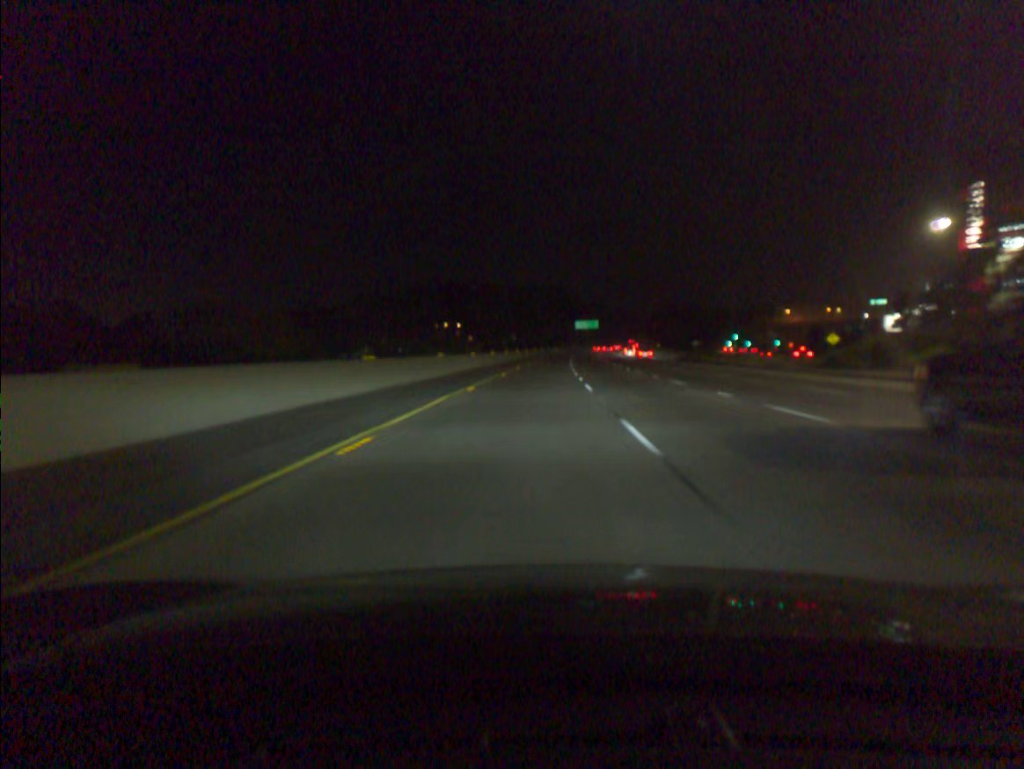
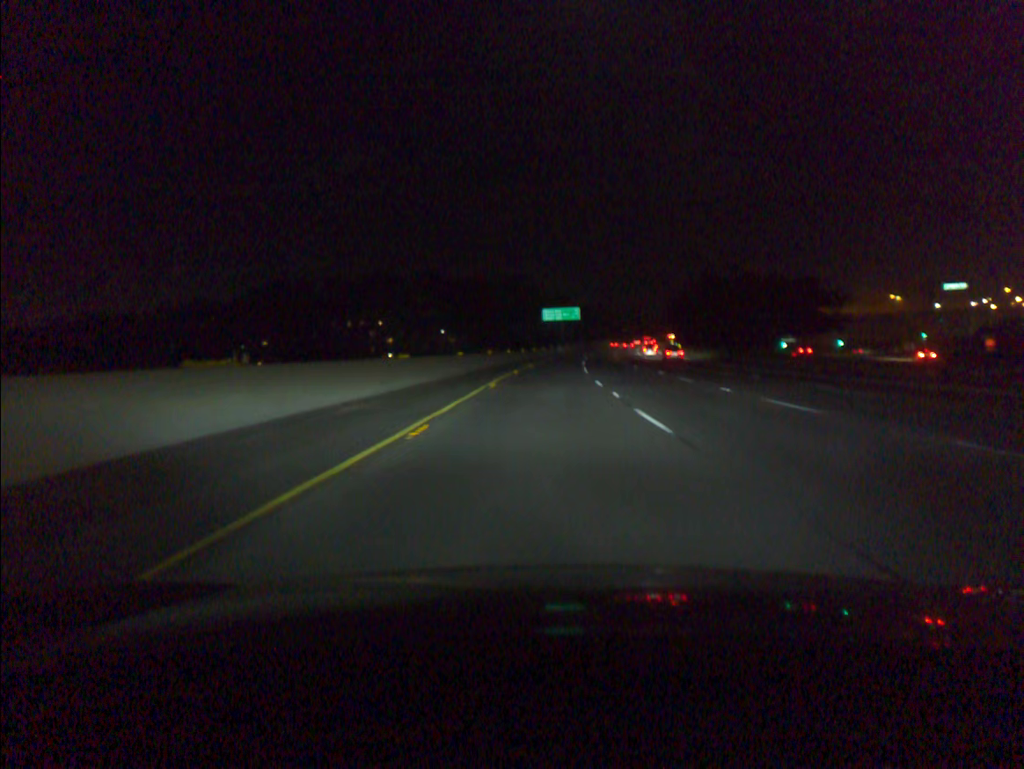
(+2.0, +100.4) m; +3°
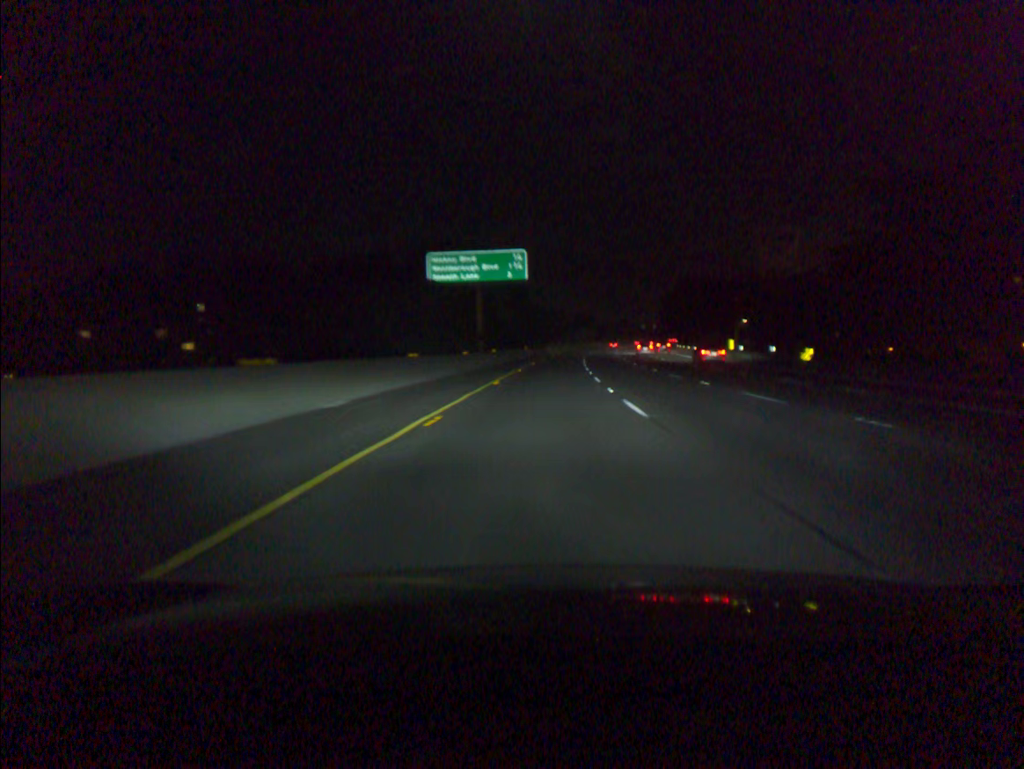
(+3.7, +100.3) m; +5°
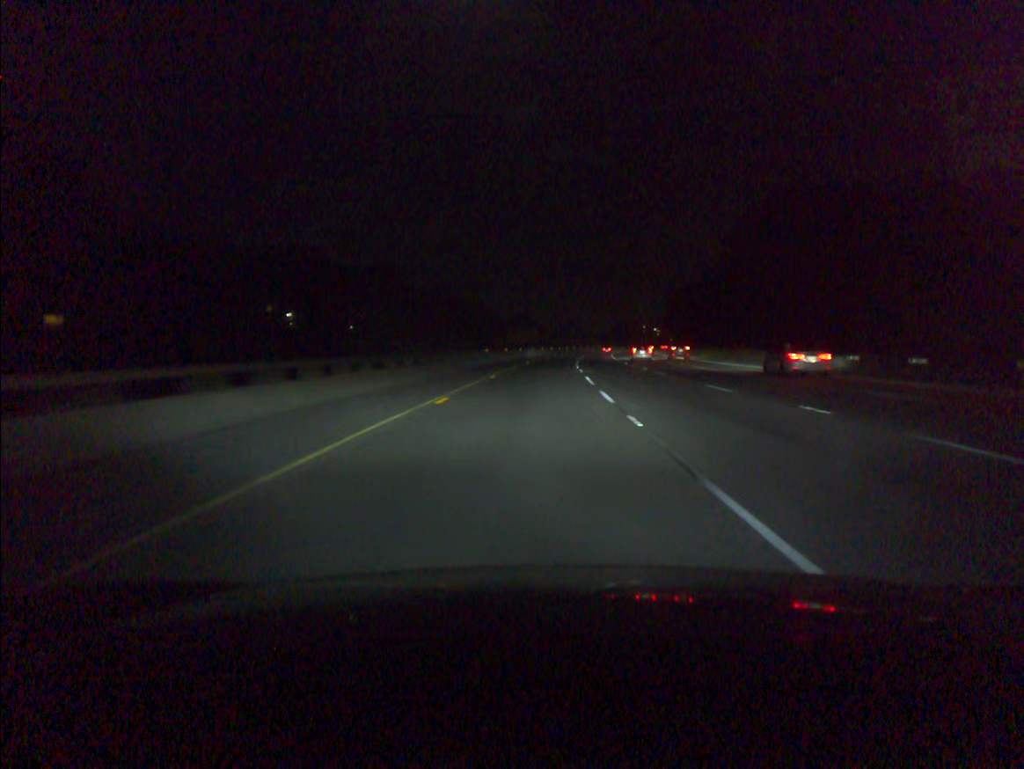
(+4.3, +99.9) m; +5°
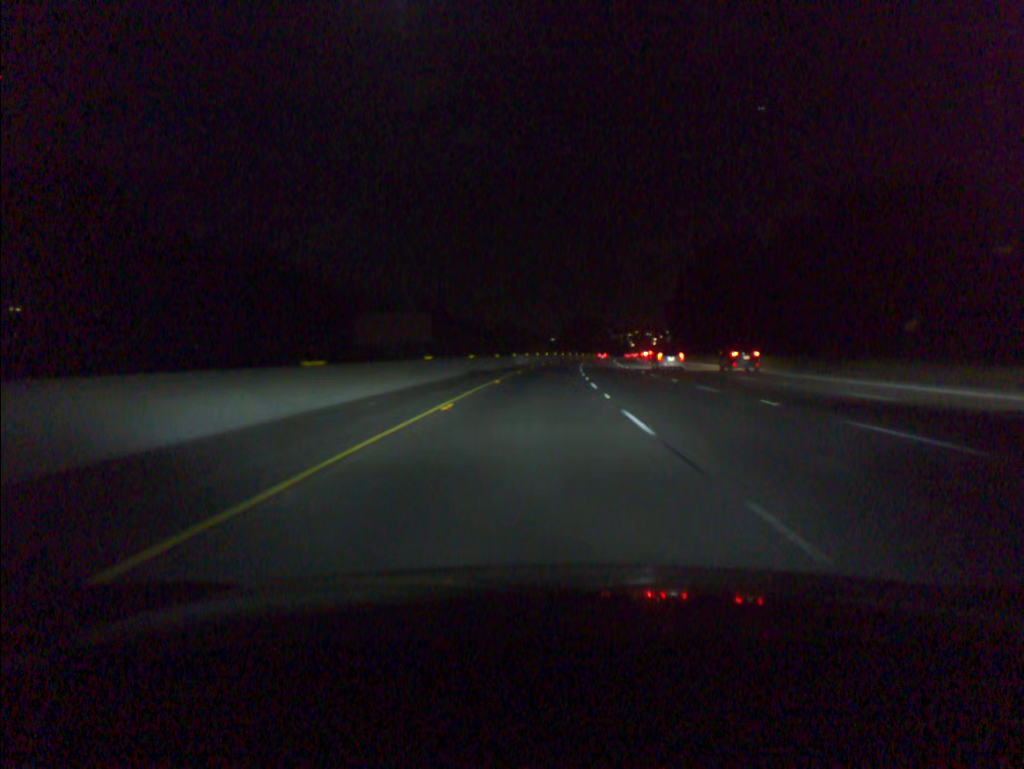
(+3.6, +99.6) m; +5°
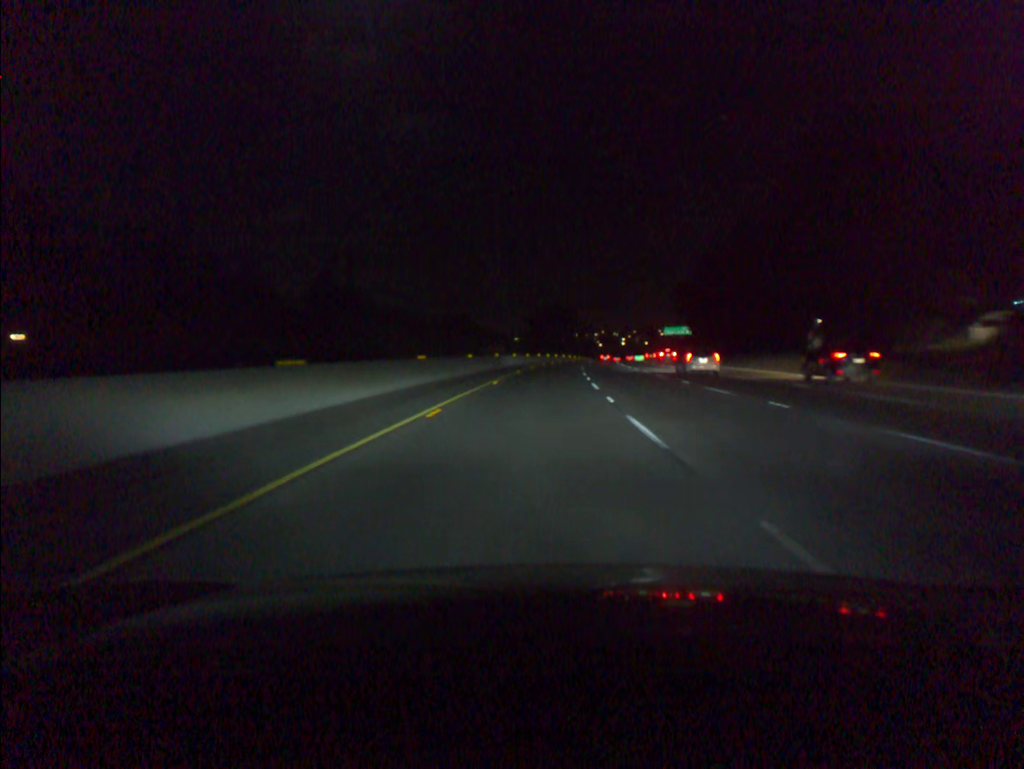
(+1.4, +60.1) m; +3°
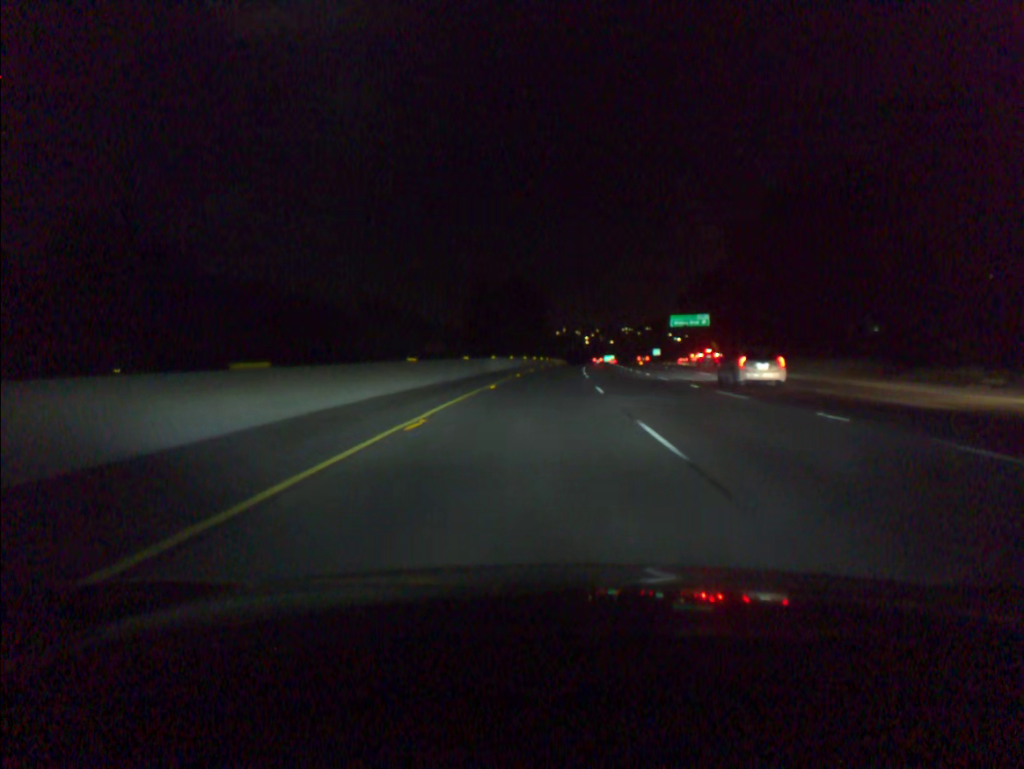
(+1.5, +60.3) m; +3°
